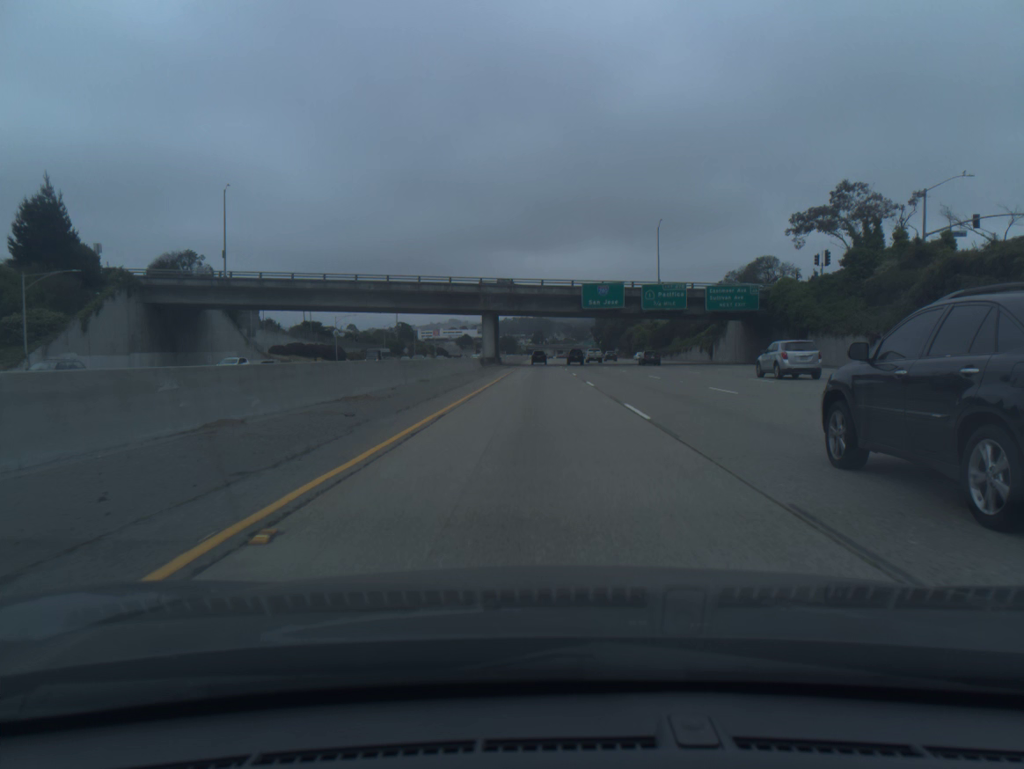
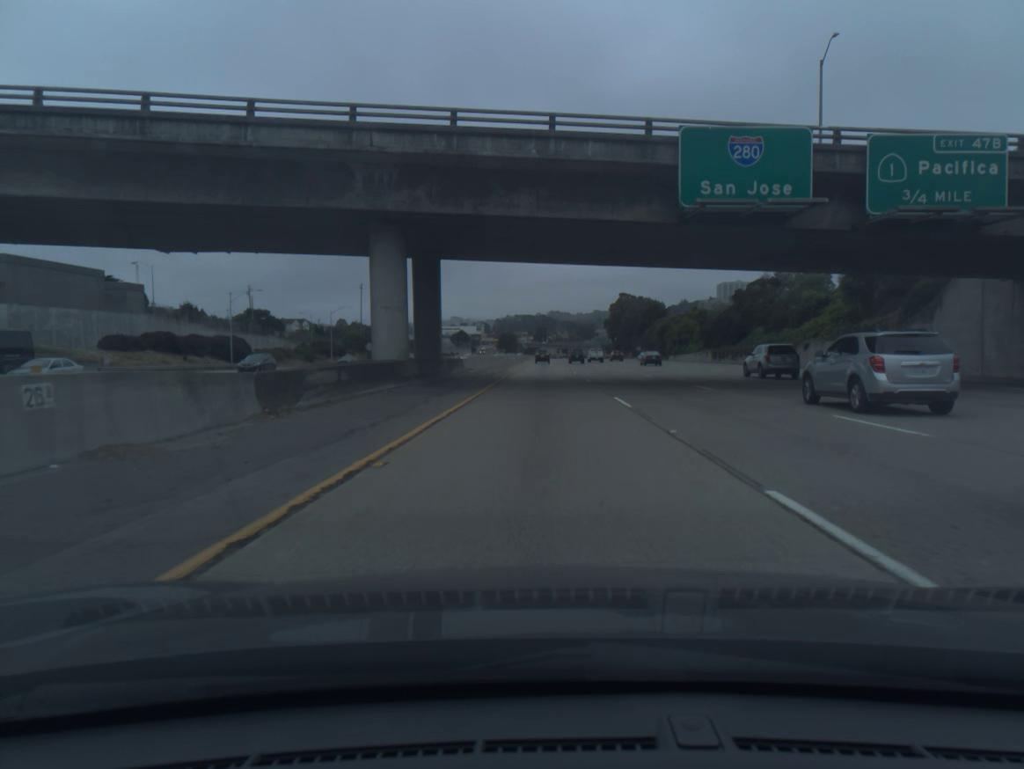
(+0.1, +54.9) m; 0°
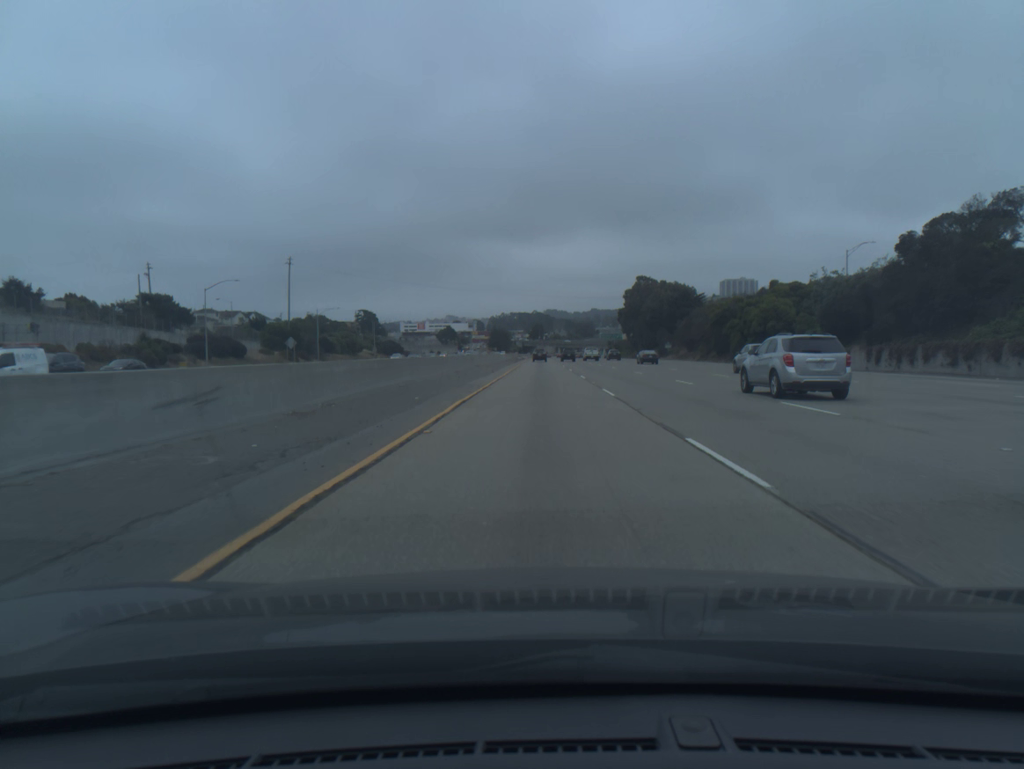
(+0.1, +55.0) m; 0°
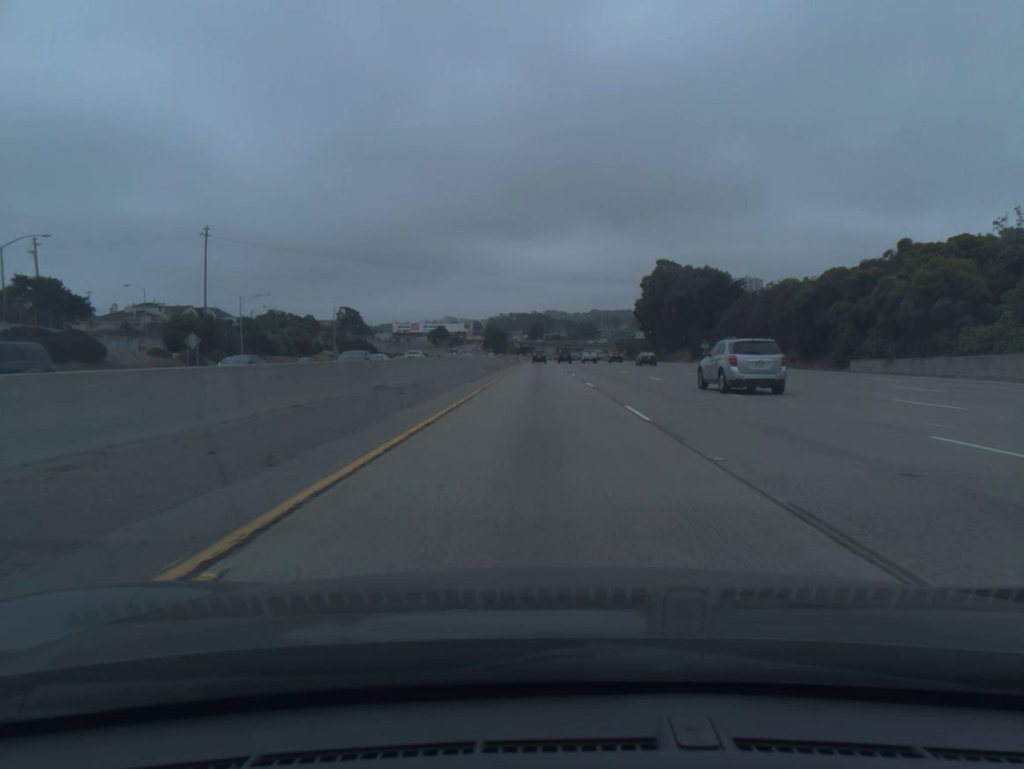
(0.0, +36.6) m; 0°
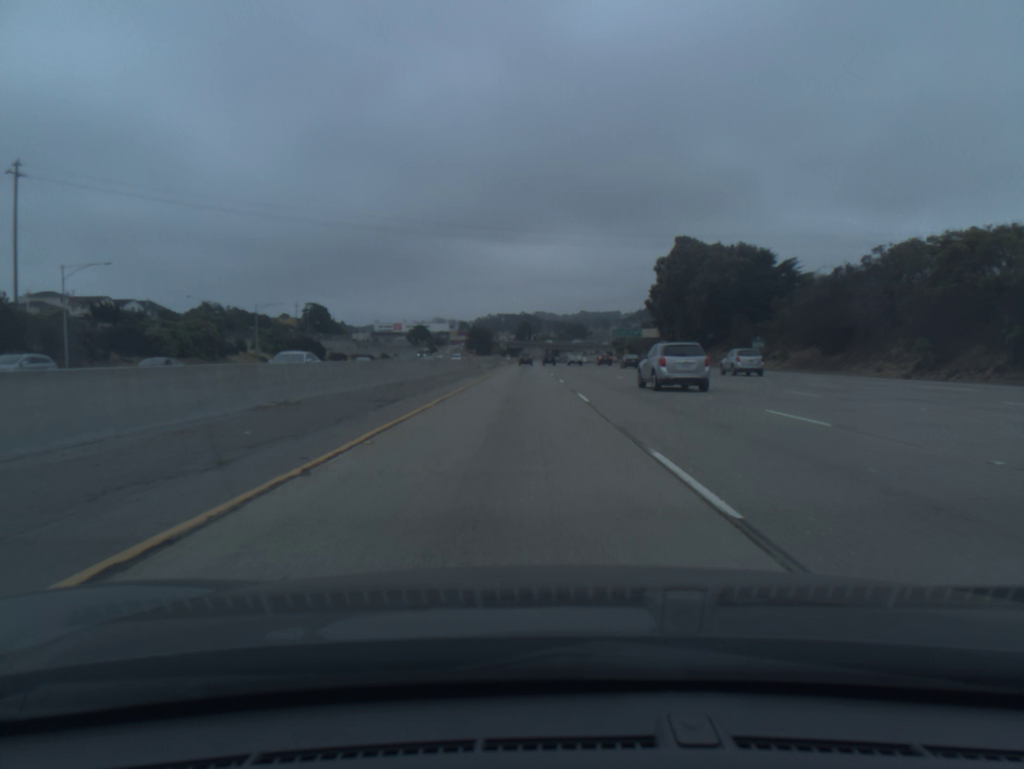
(+0.3, +37.4) m; +1°
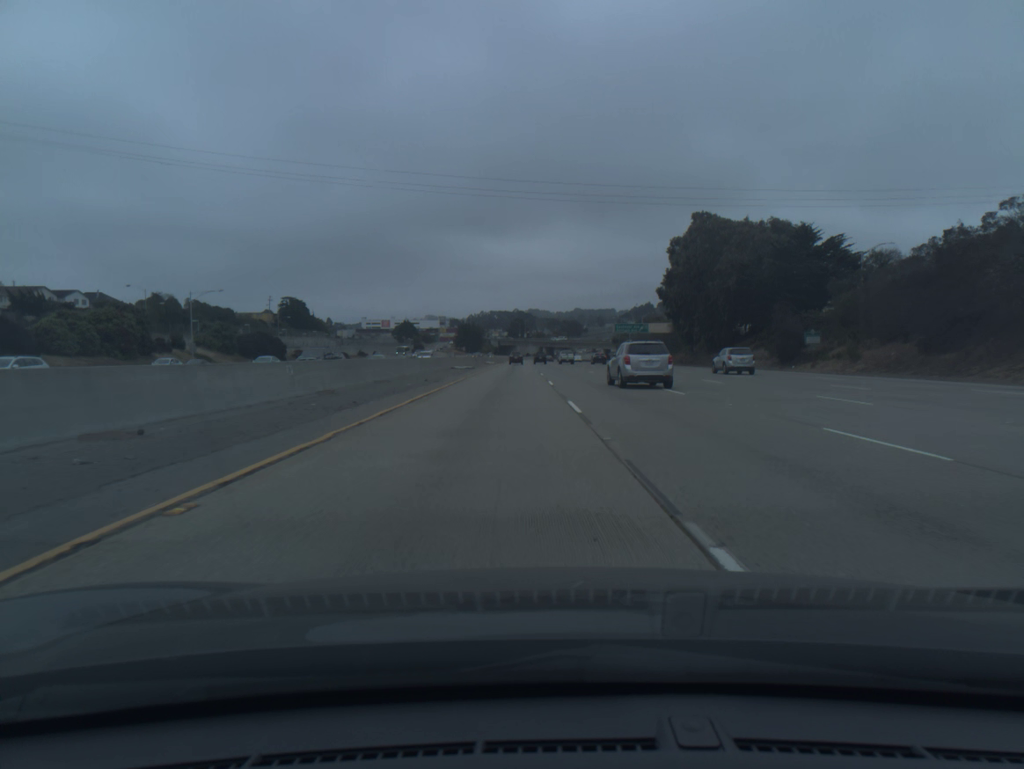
(+0.1, +19.3) m; 0°
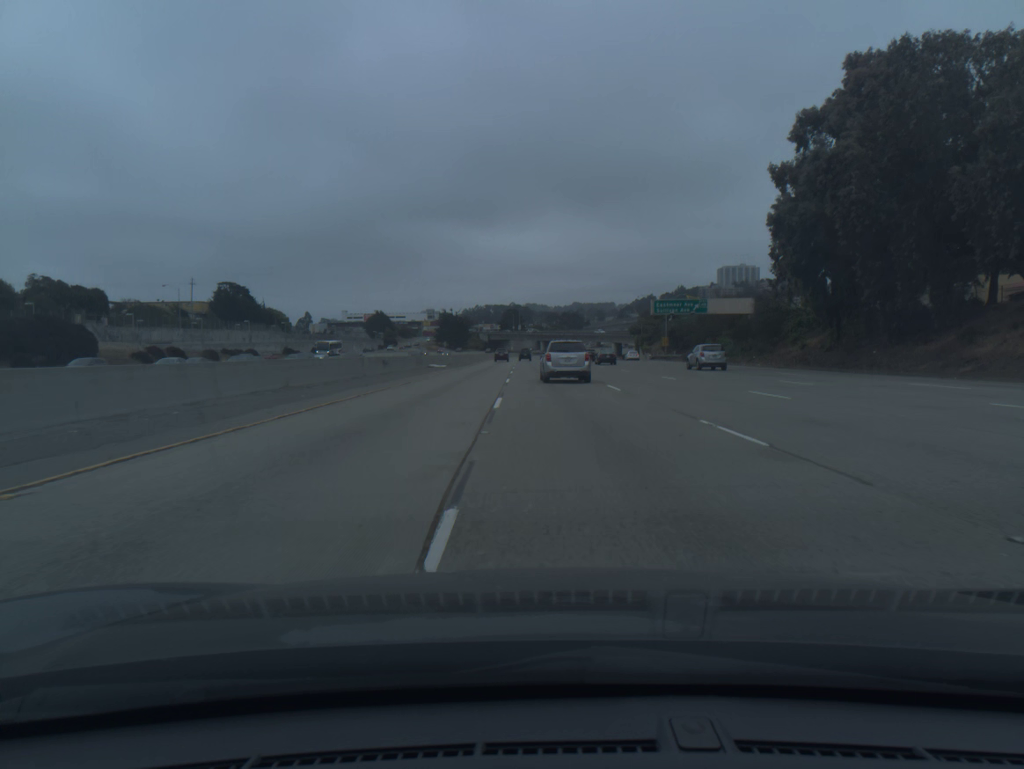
(+0.3, +57.8) m; 0°
